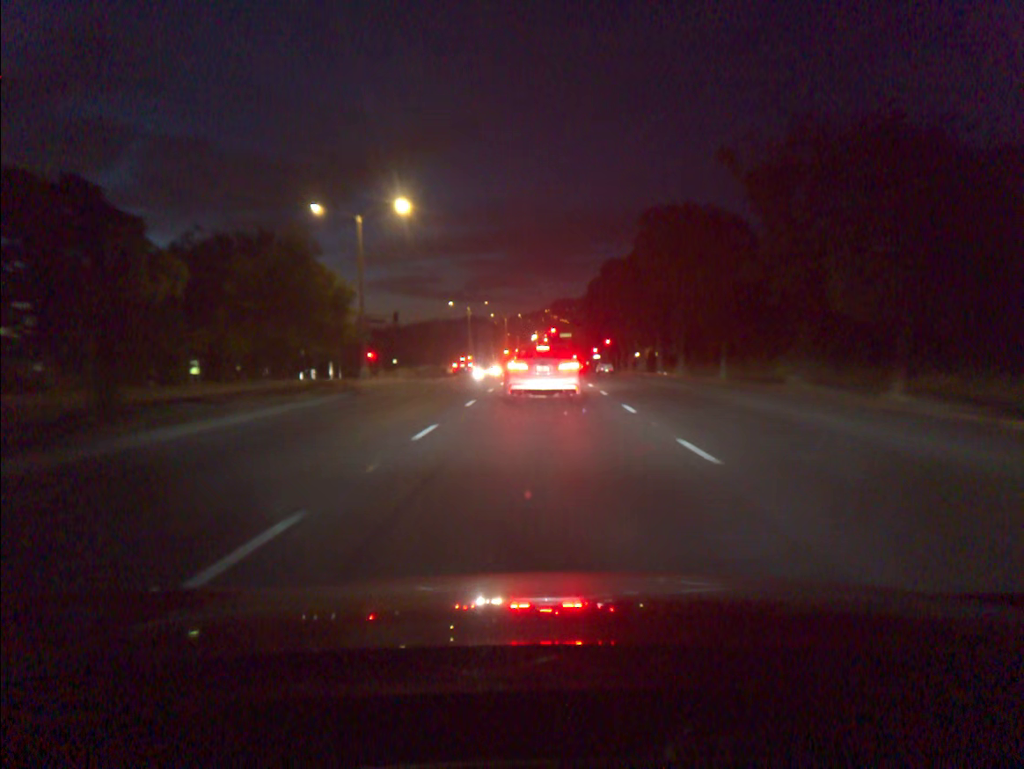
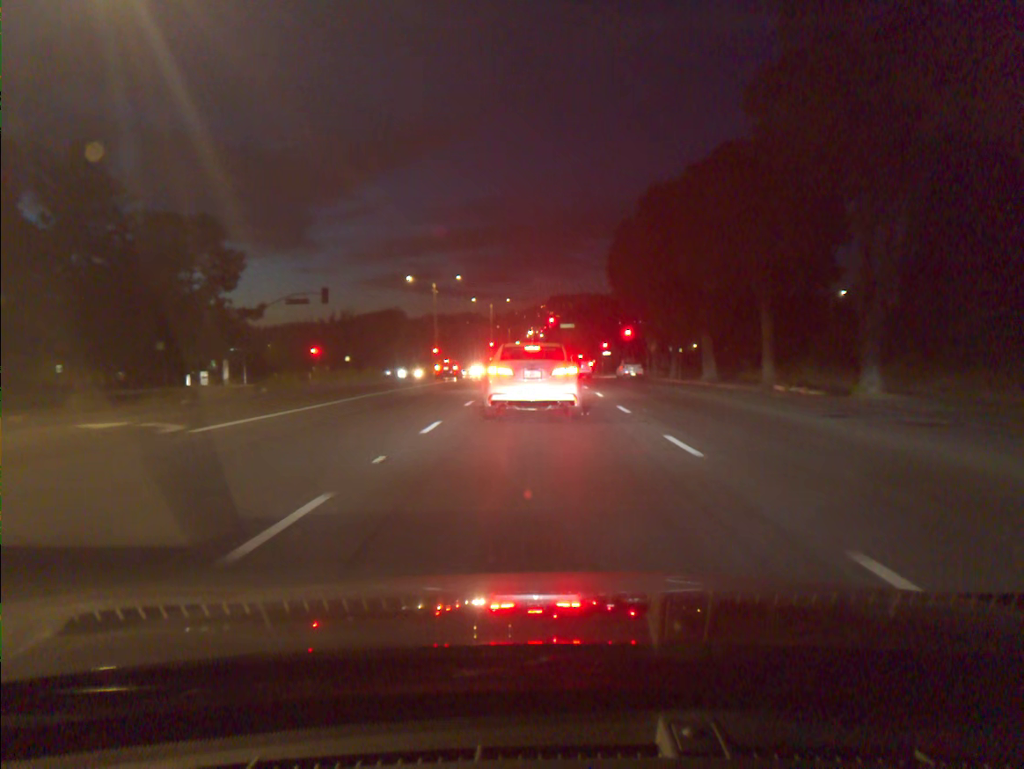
(+0.1, +28.6) m; 0°
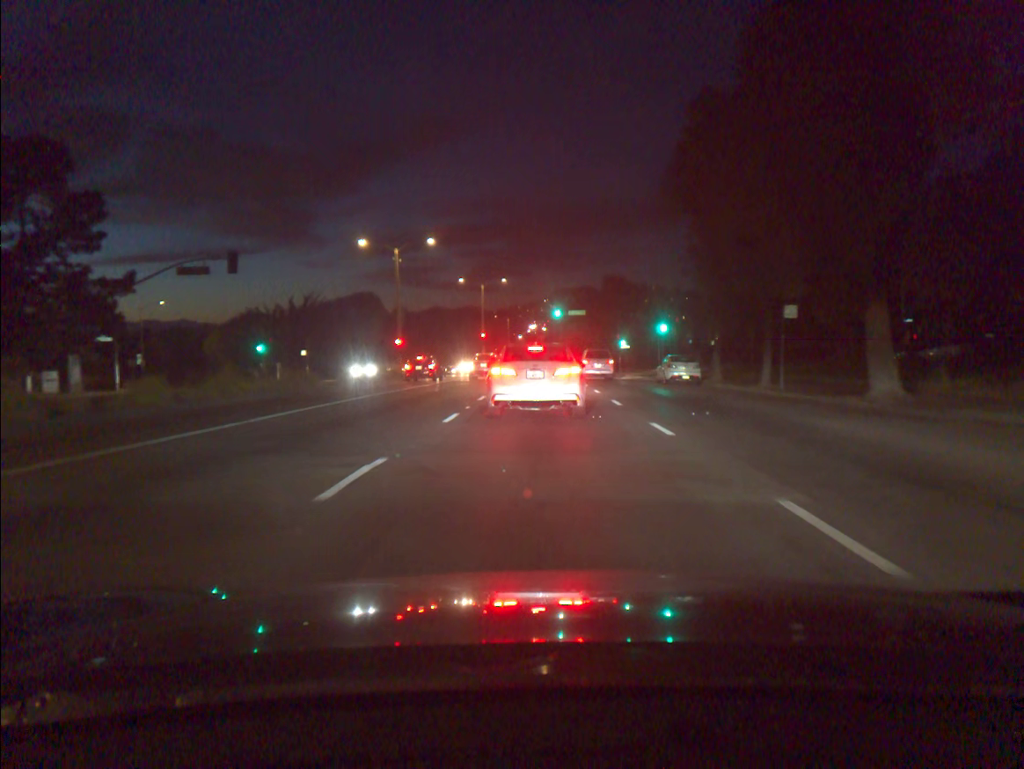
(-0.1, +20.0) m; -1°
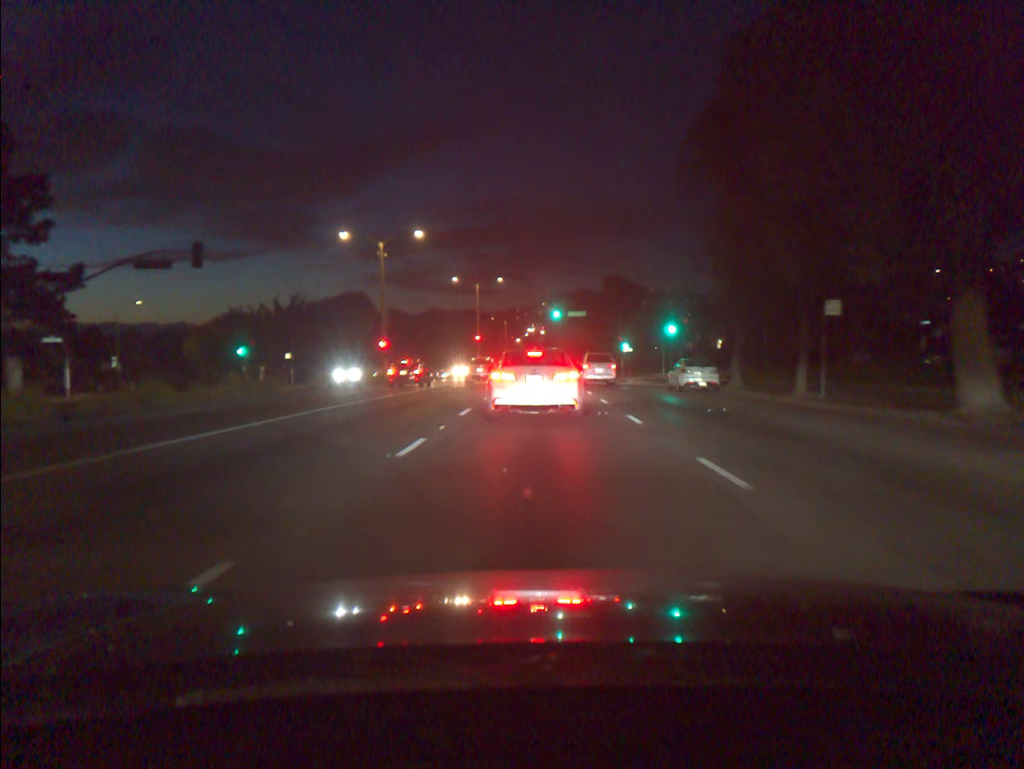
(0.0, +4.3) m; 0°
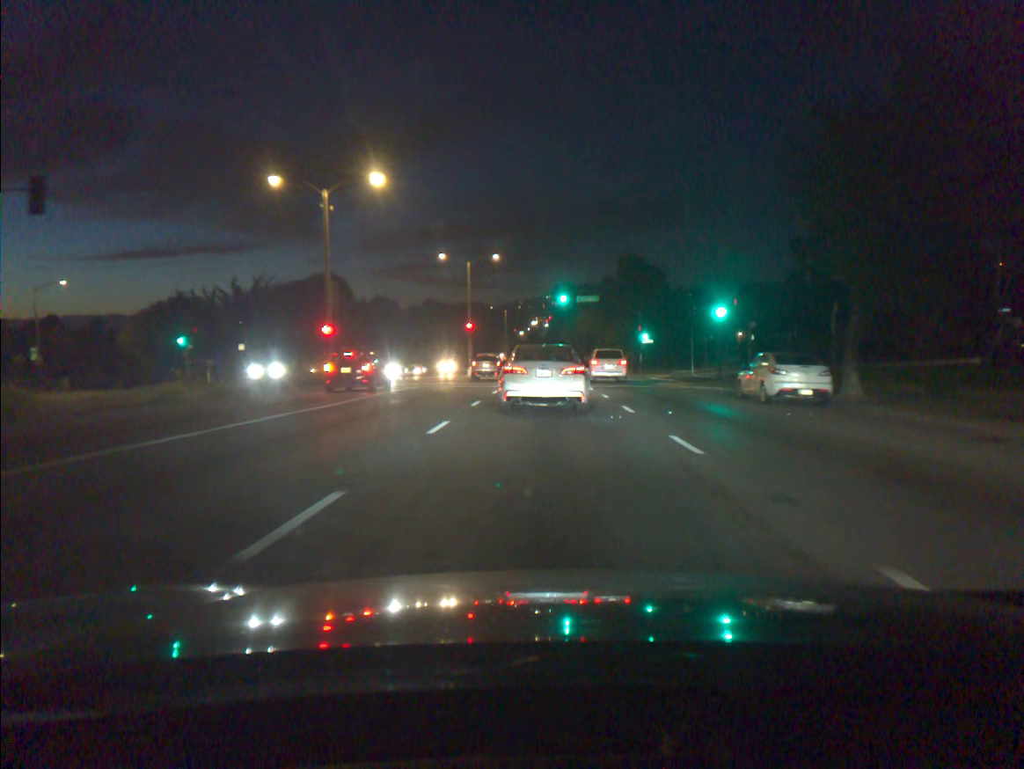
(0.0, +12.7) m; 0°
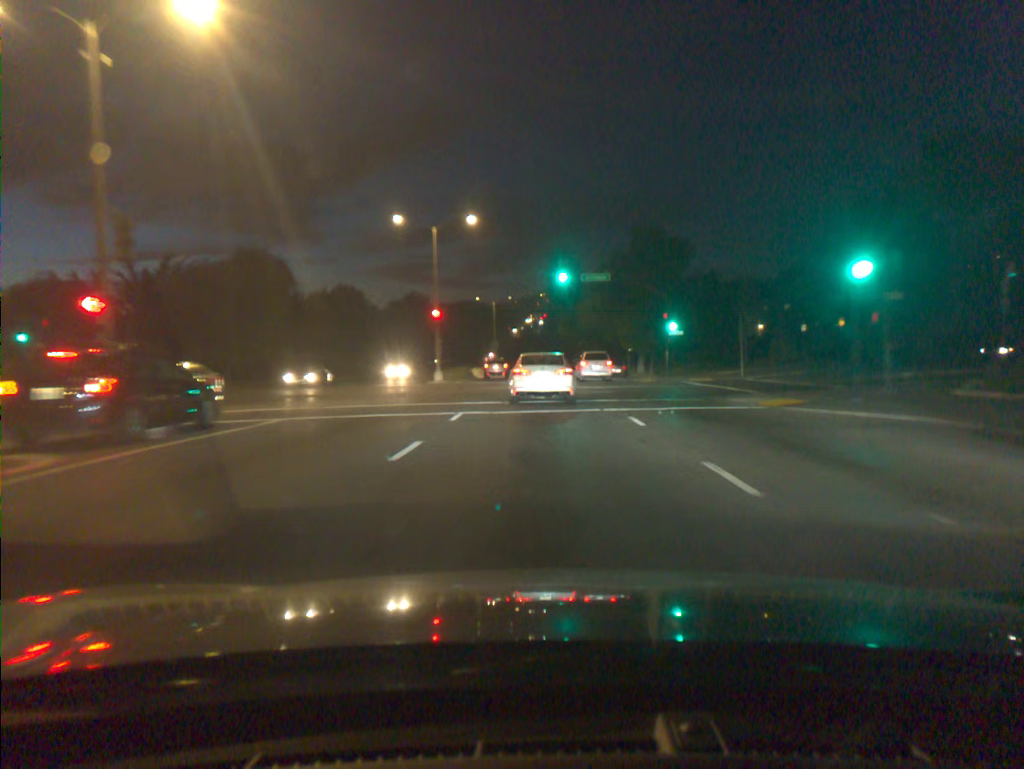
(+0.2, +17.0) m; +1°
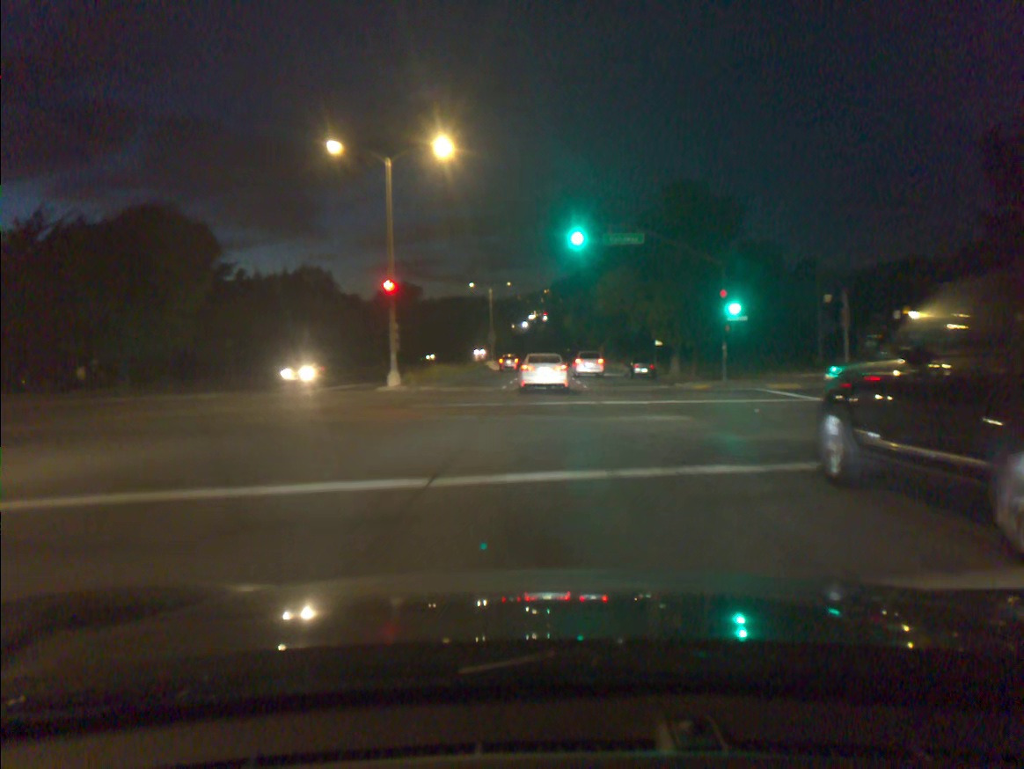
(-0.1, +15.1) m; -1°
